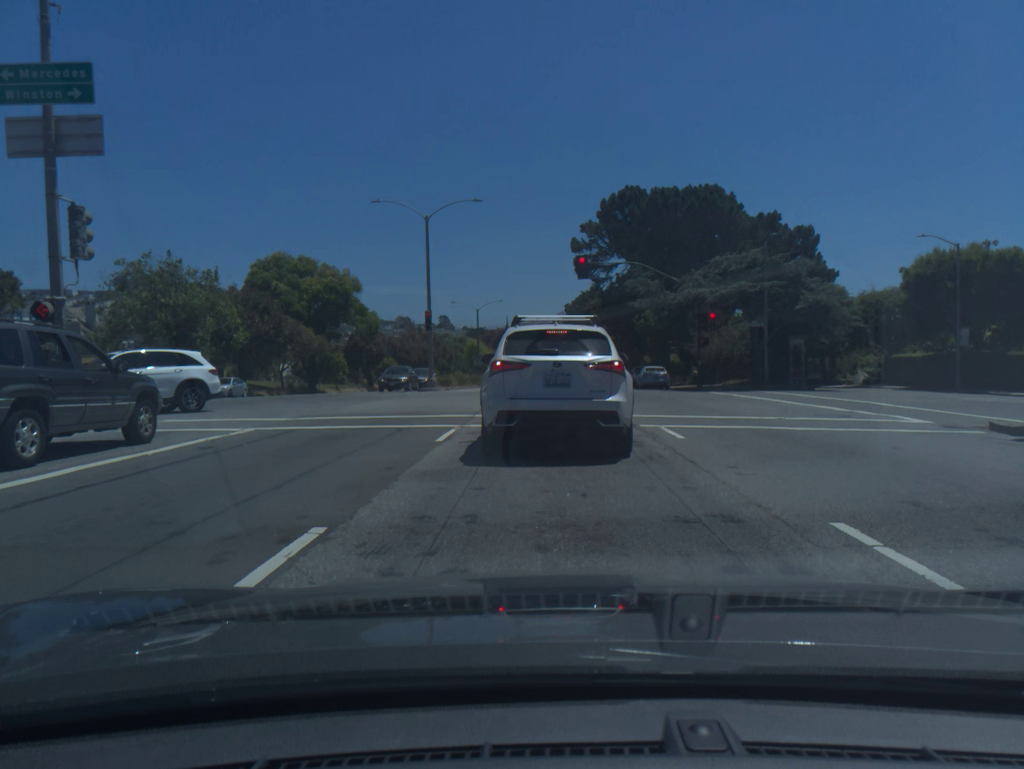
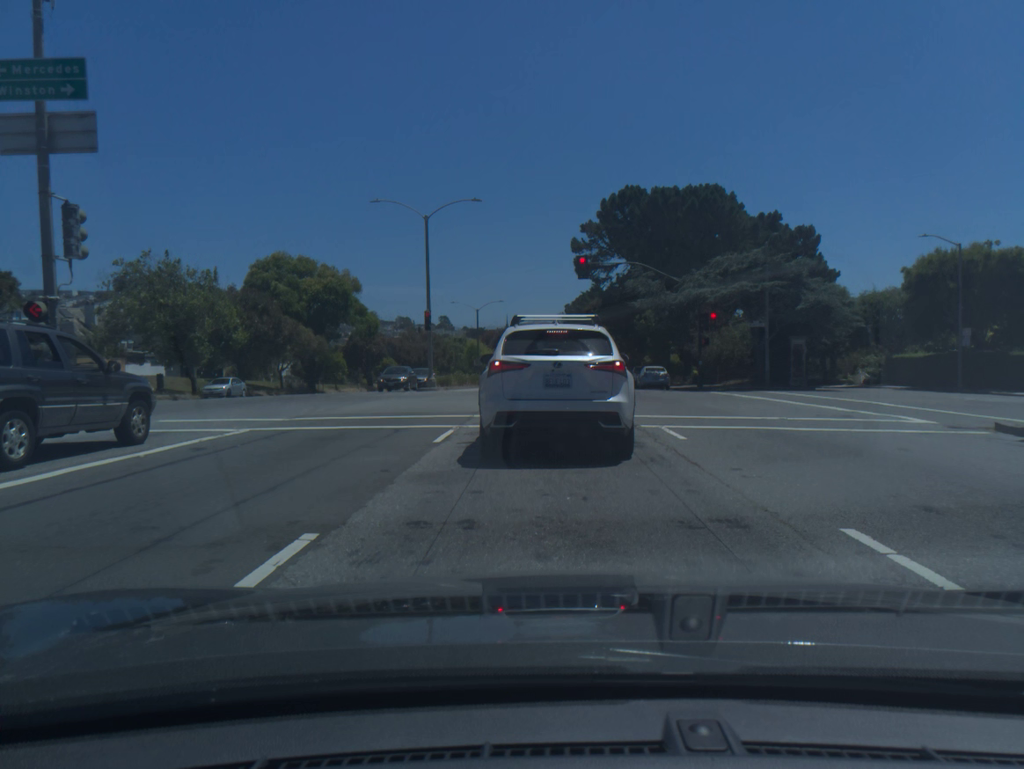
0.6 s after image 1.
(0.0, +0.2) m; 0°
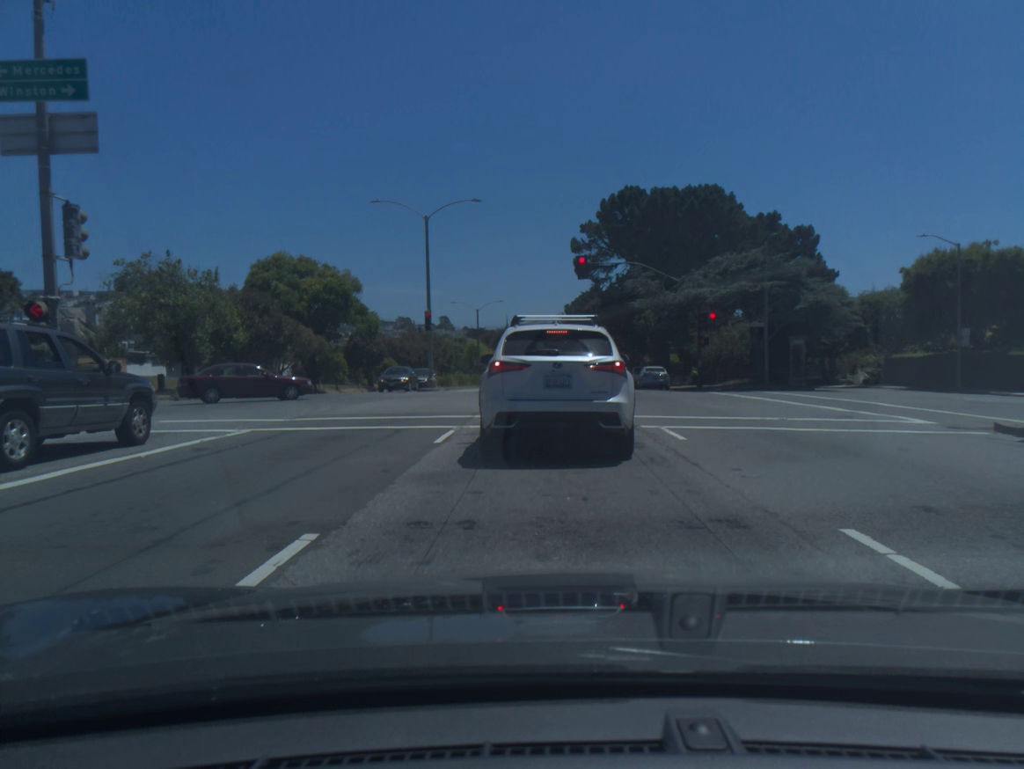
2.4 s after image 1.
(-0.1, -0.1) m; 0°
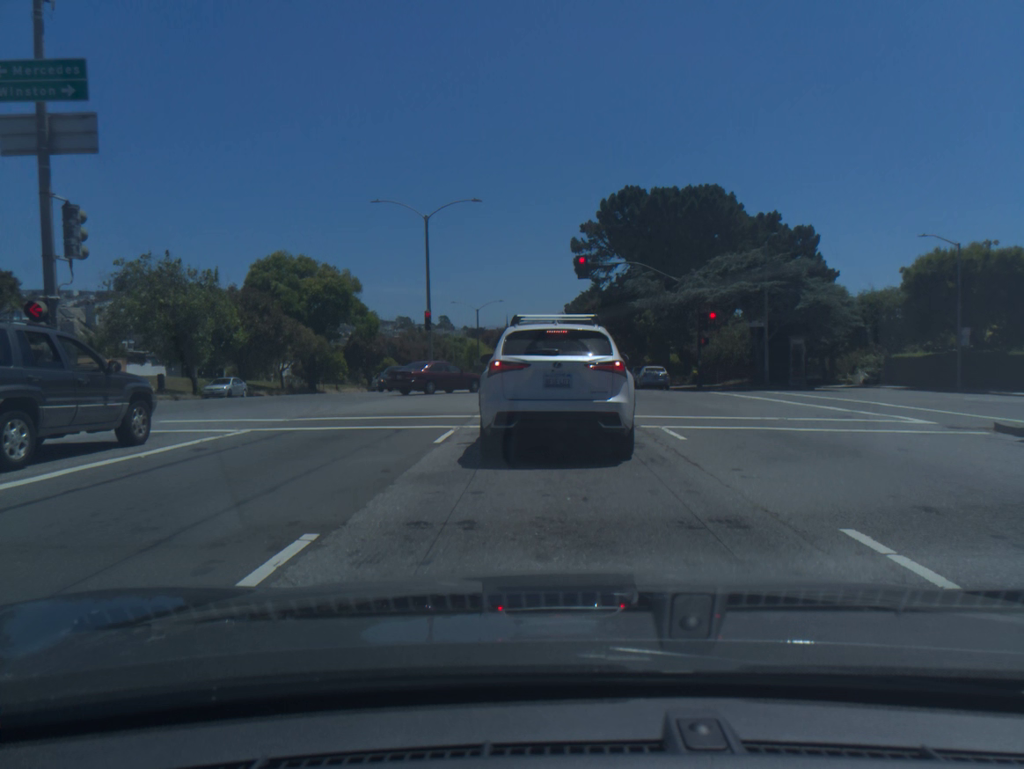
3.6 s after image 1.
(0.0, 0.0) m; 0°
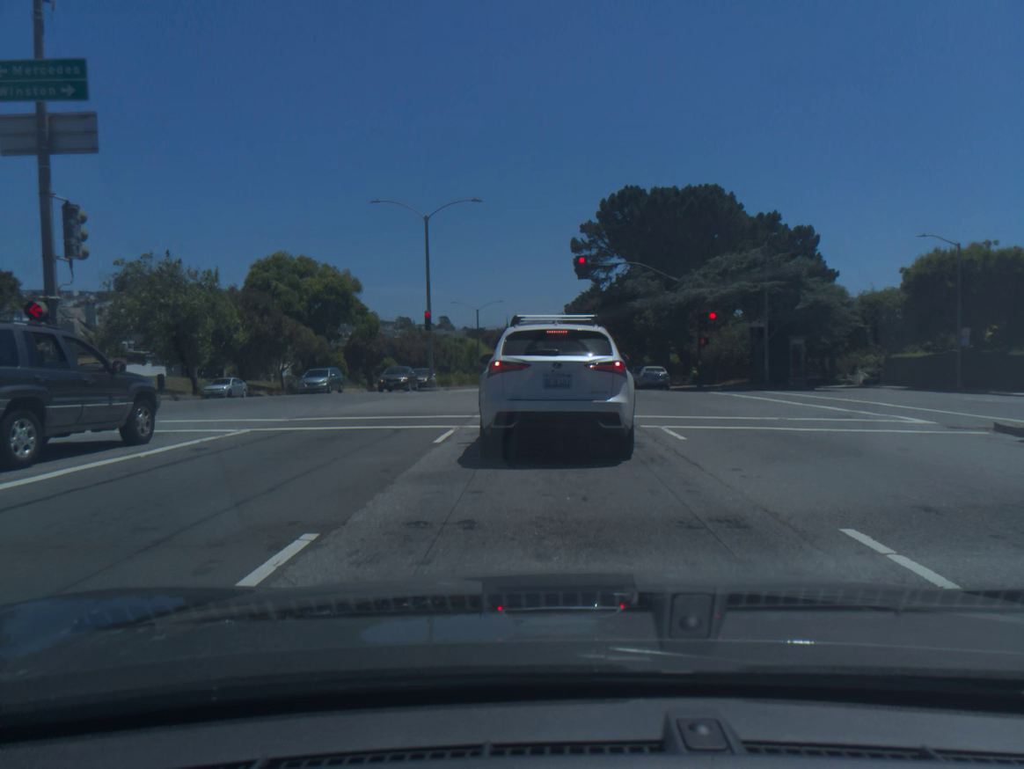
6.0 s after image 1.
(+0.1, +0.1) m; 0°
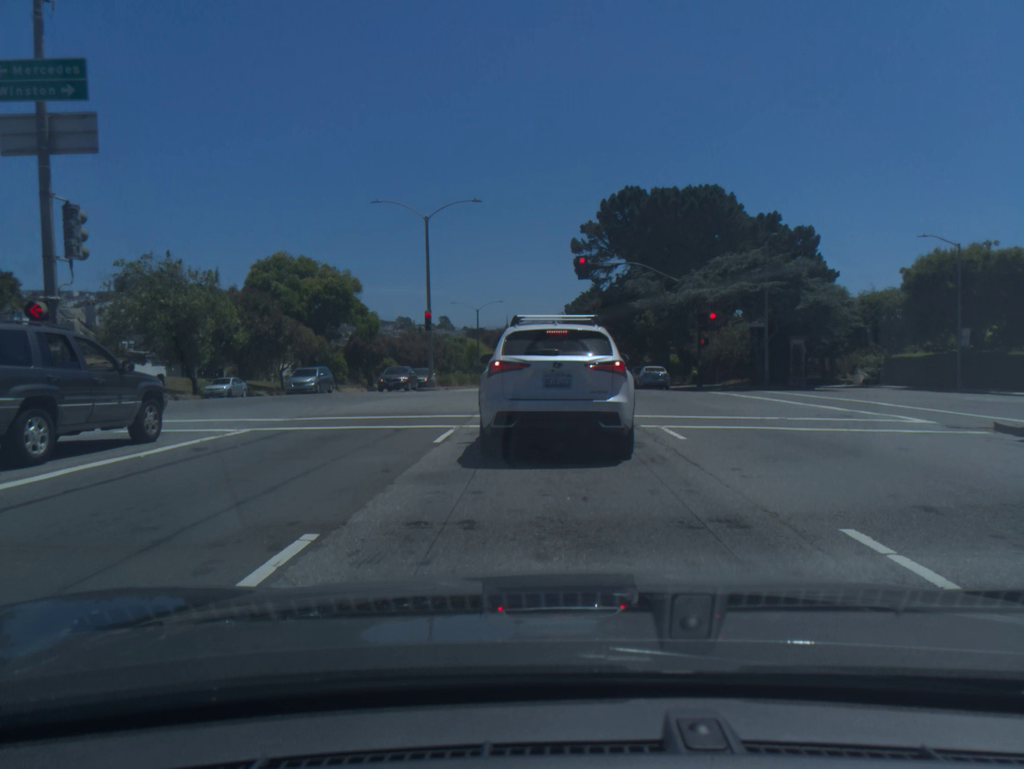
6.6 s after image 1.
(0.0, 0.0) m; 0°
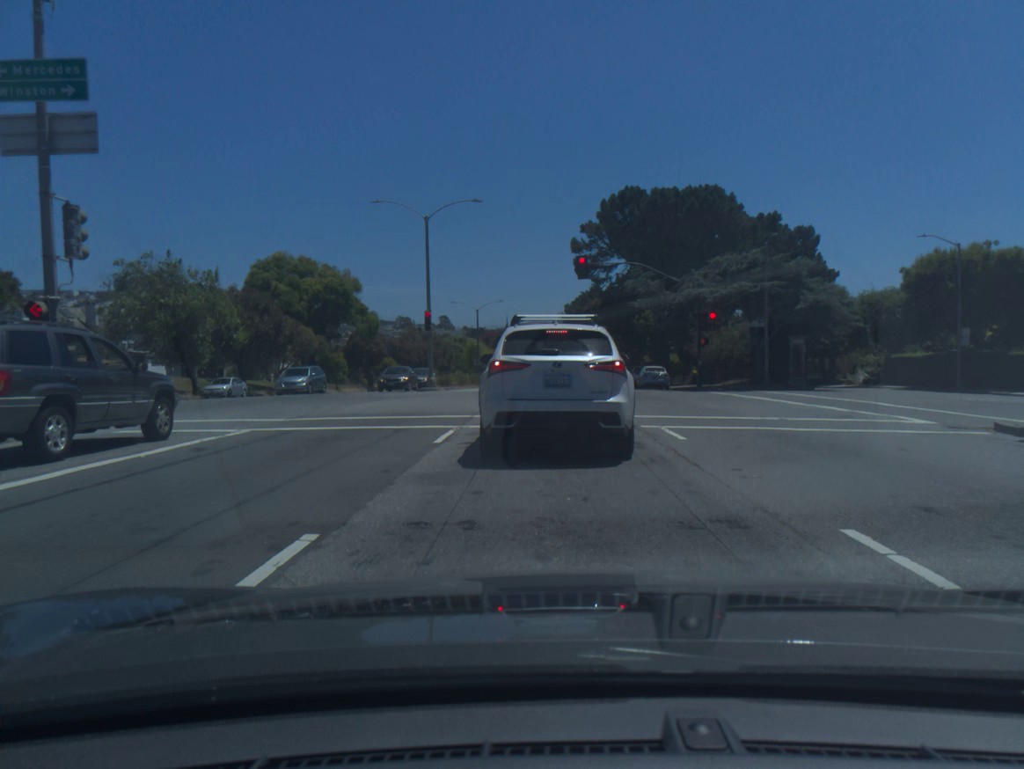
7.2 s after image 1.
(0.0, 0.0) m; 0°
